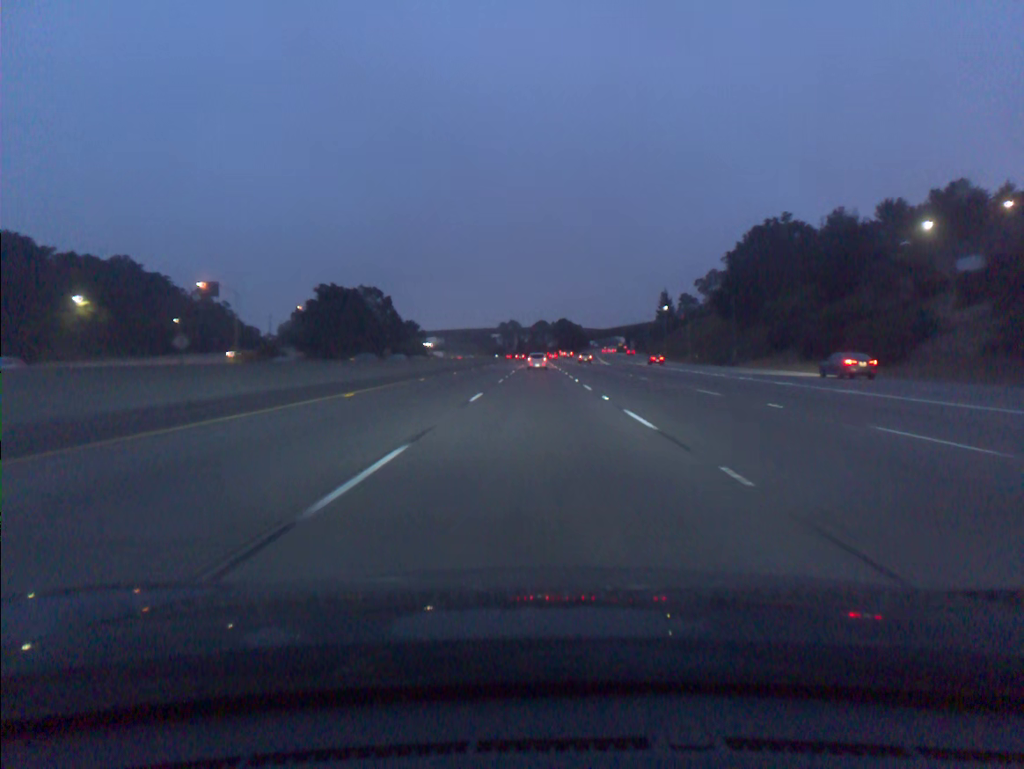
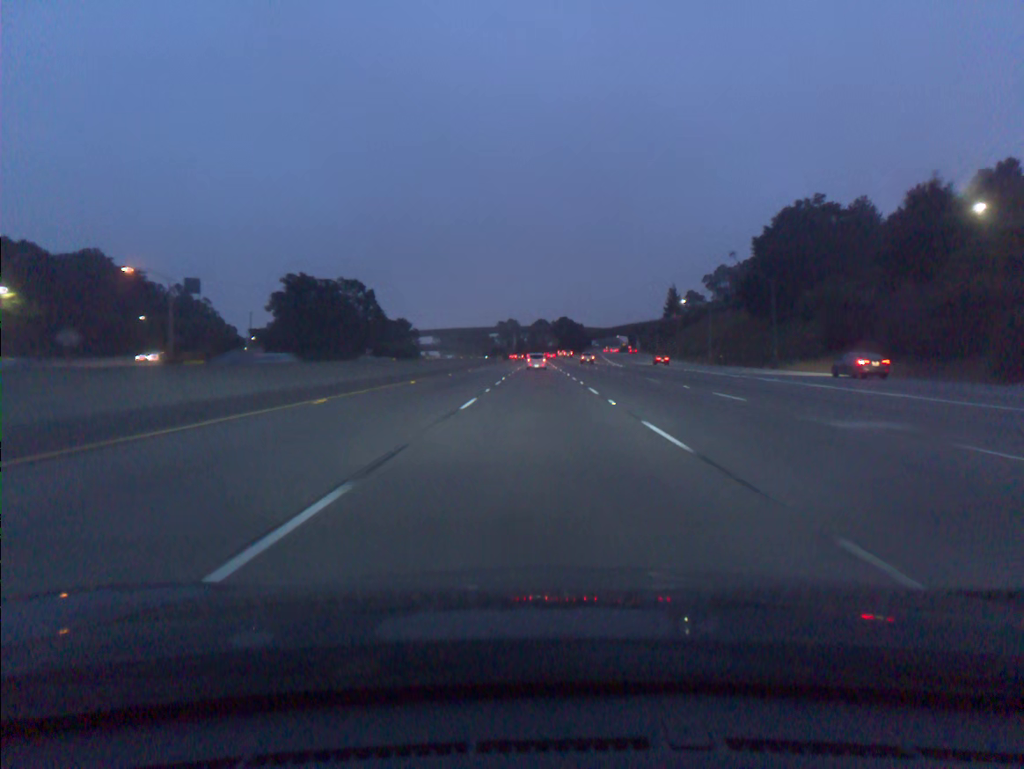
(0.0, +17.4) m; 0°
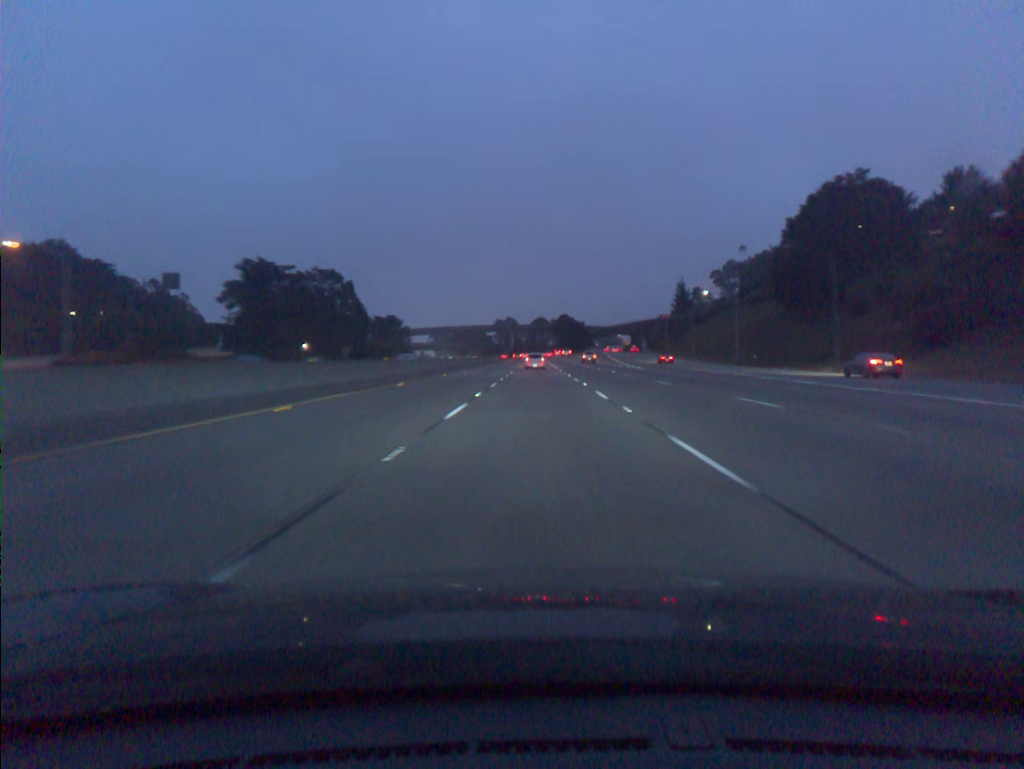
(0.0, +17.5) m; 0°
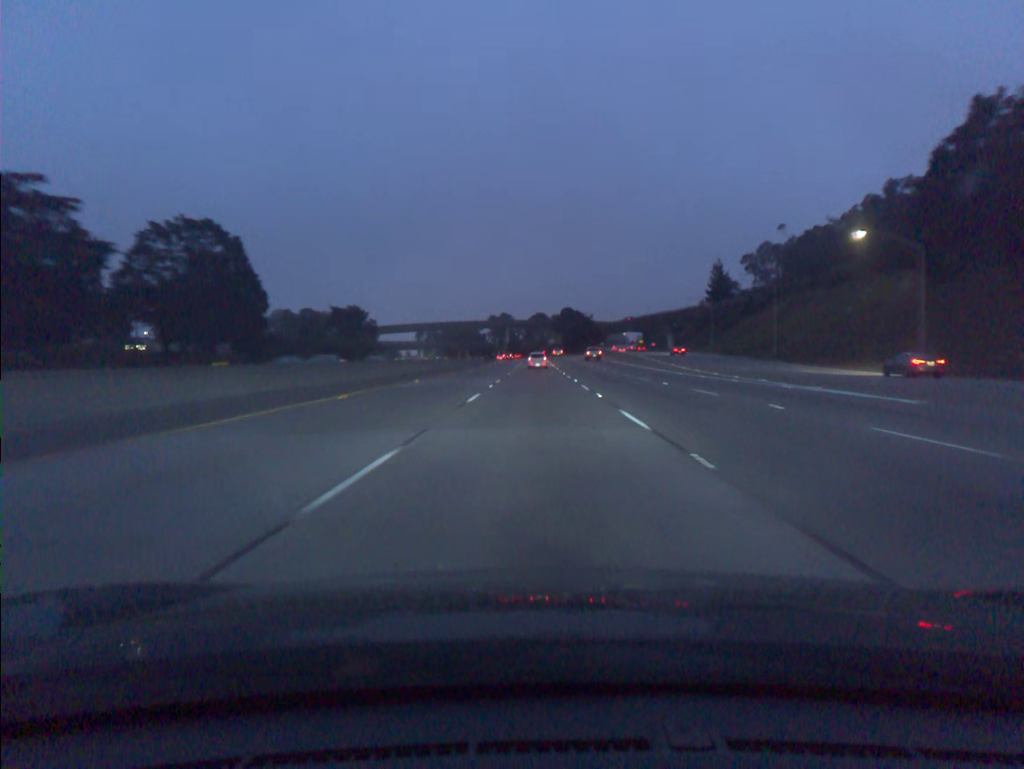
(+0.1, +52.6) m; 0°
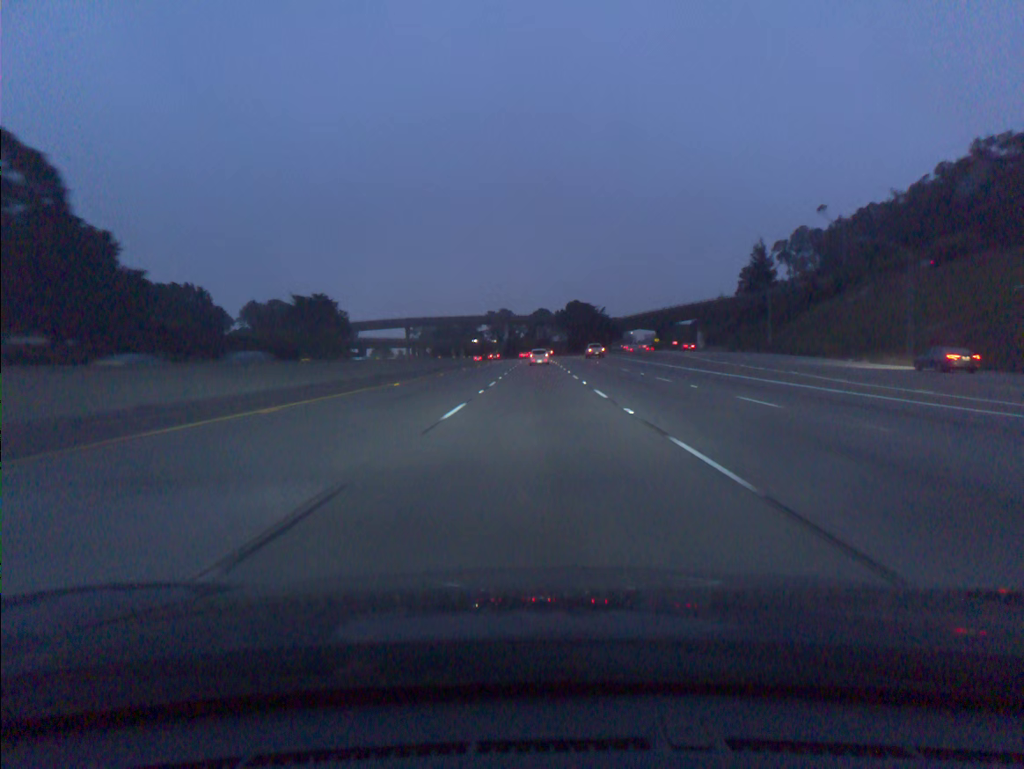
(0.0, +35.3) m; 0°
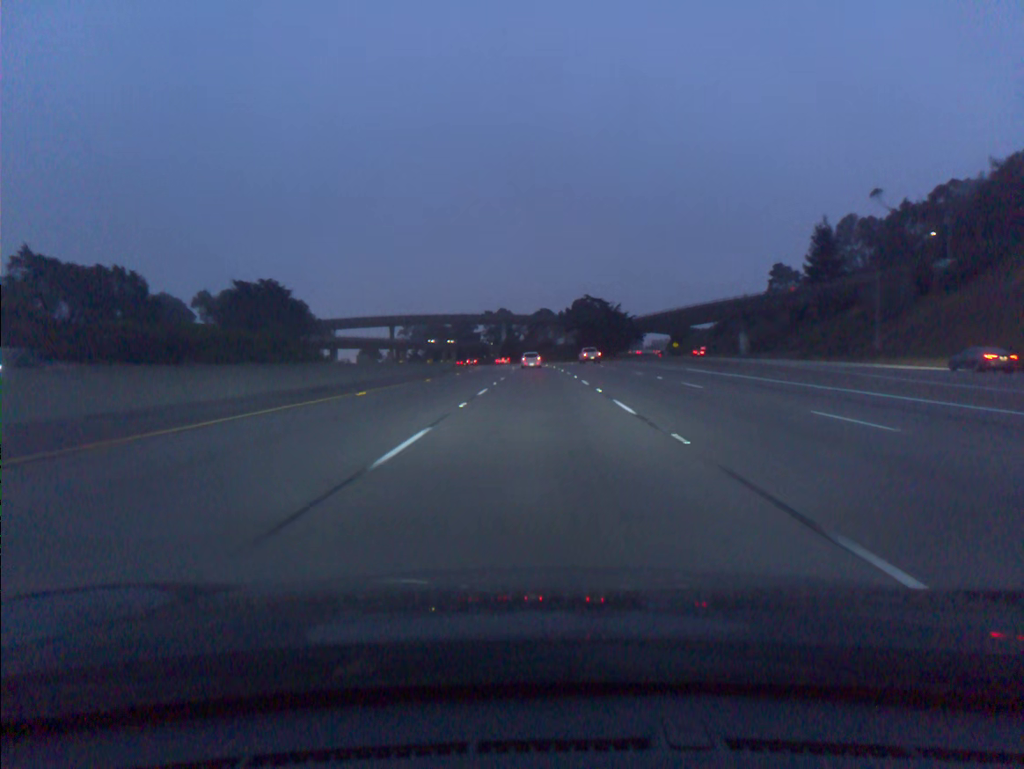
(0.0, +35.3) m; 0°
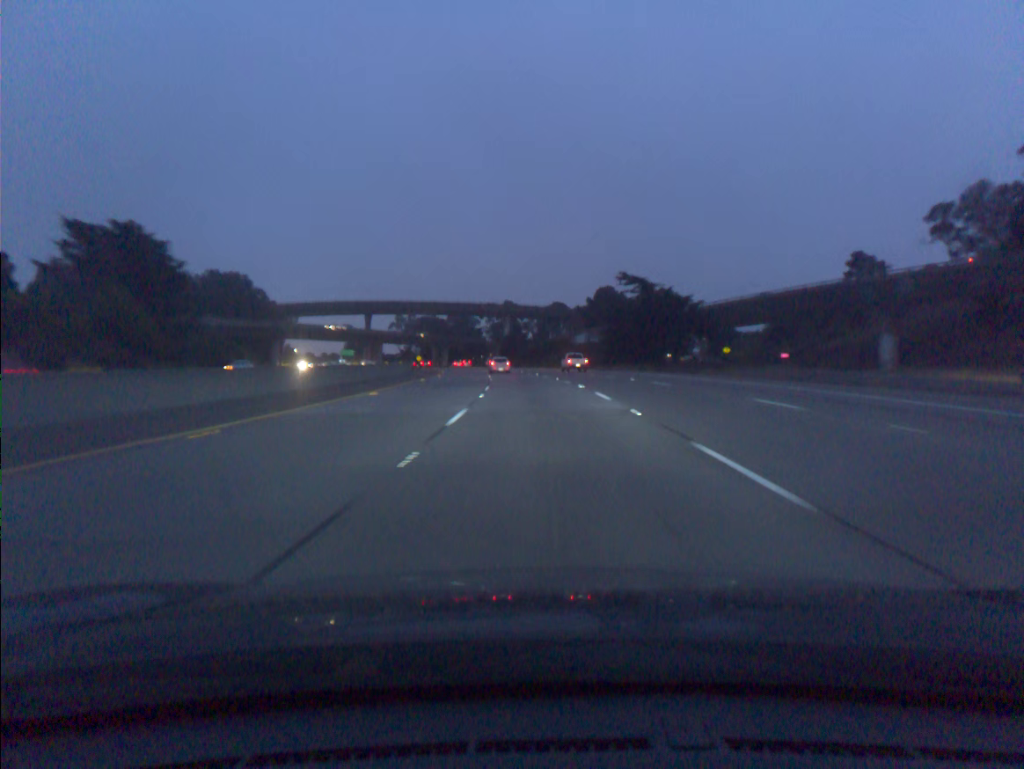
(-0.1, +53.1) m; -1°
